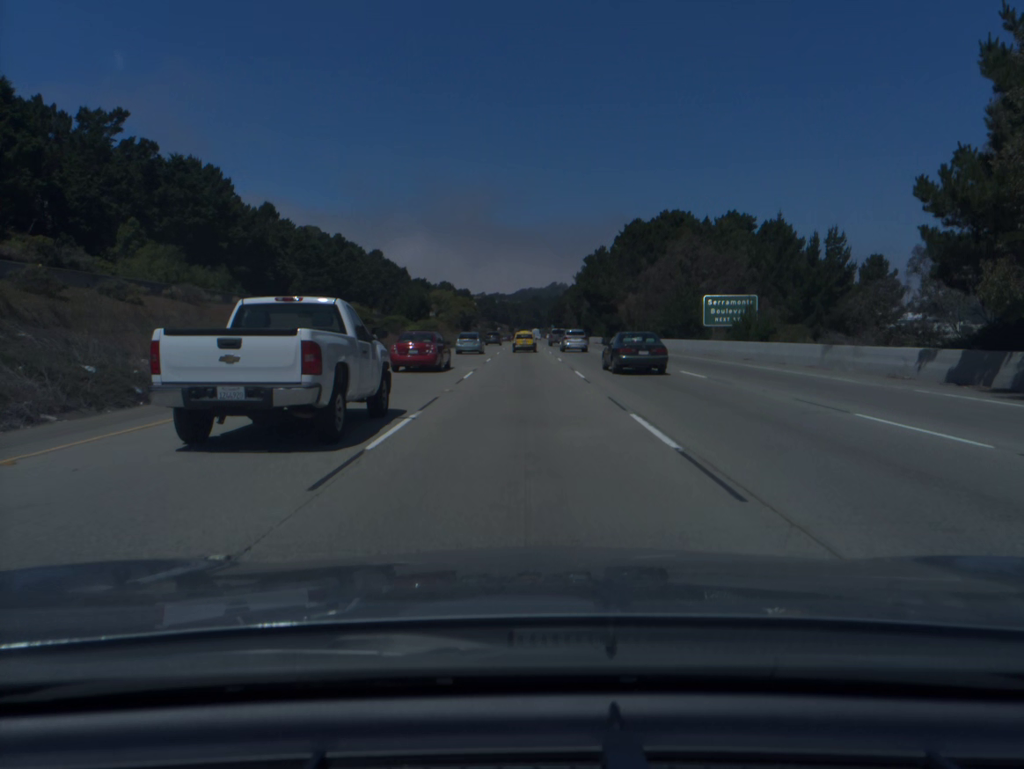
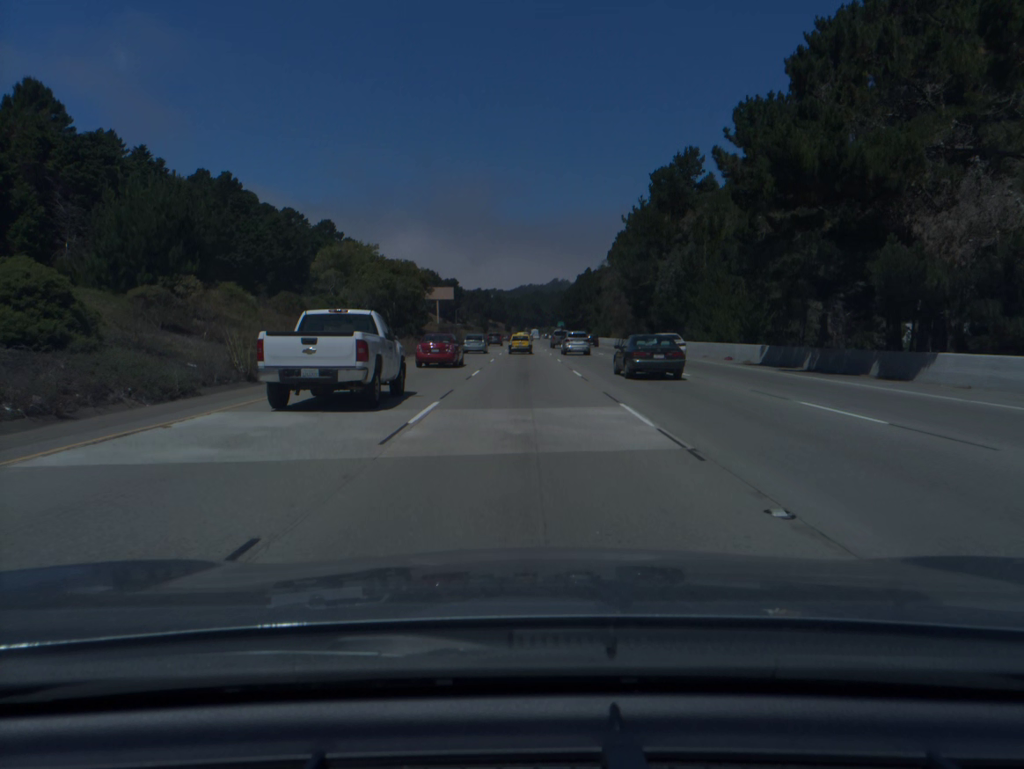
(0.0, +84.7) m; 0°
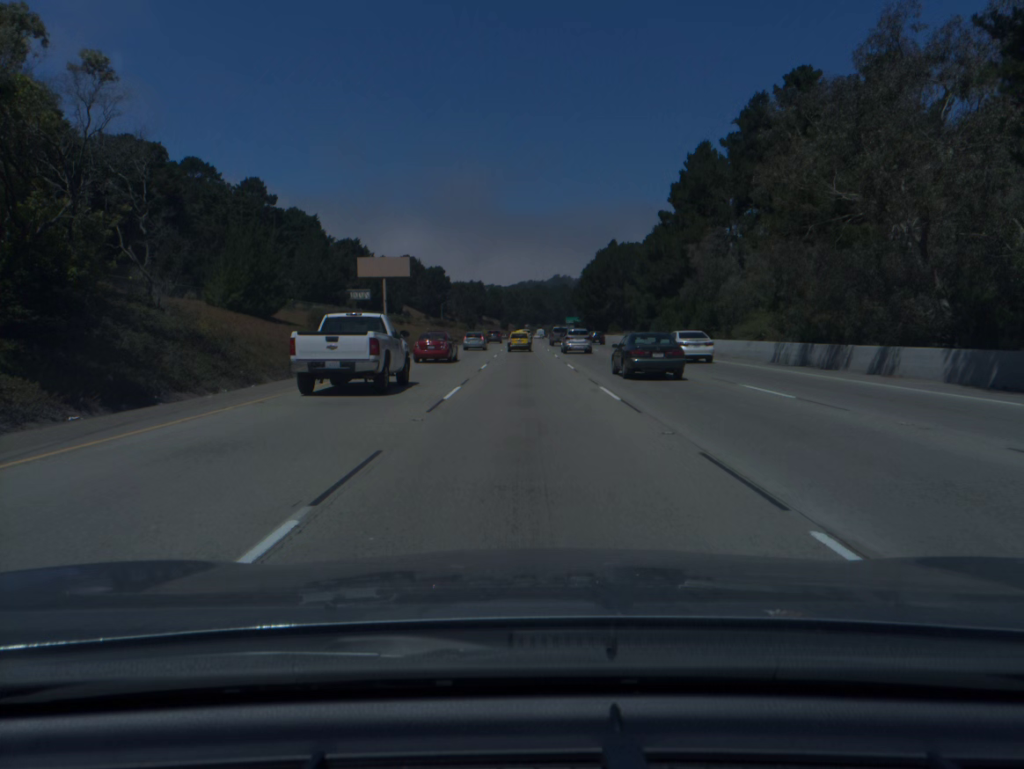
(0.0, +68.5) m; 0°
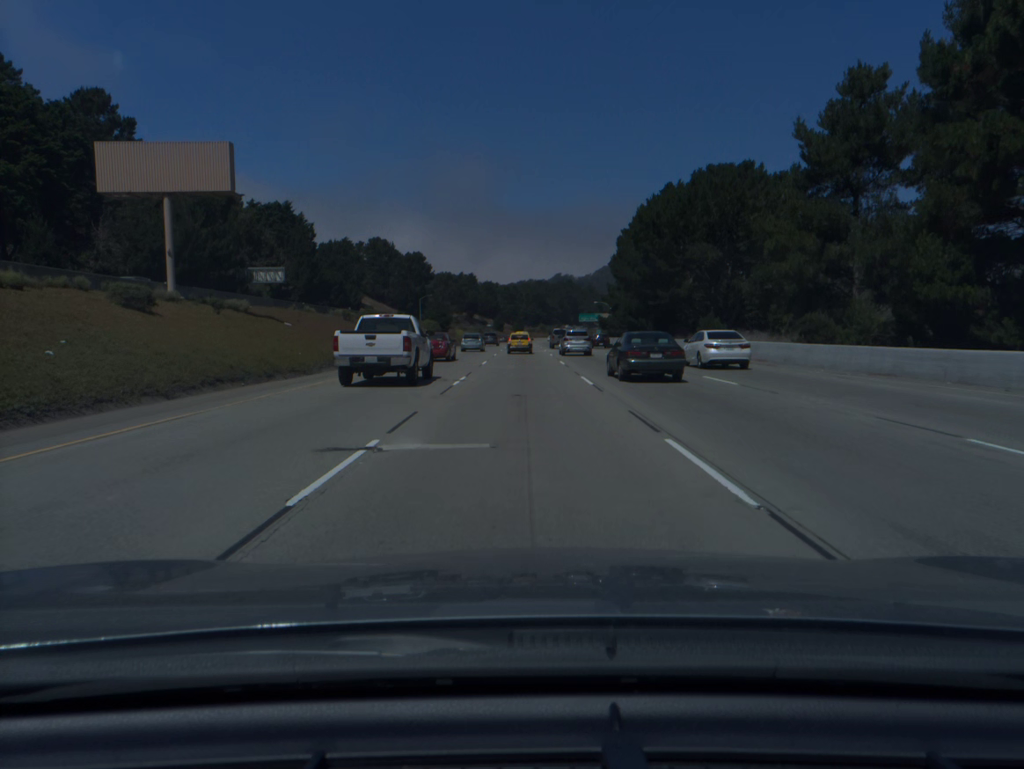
(0.0, +68.7) m; 0°
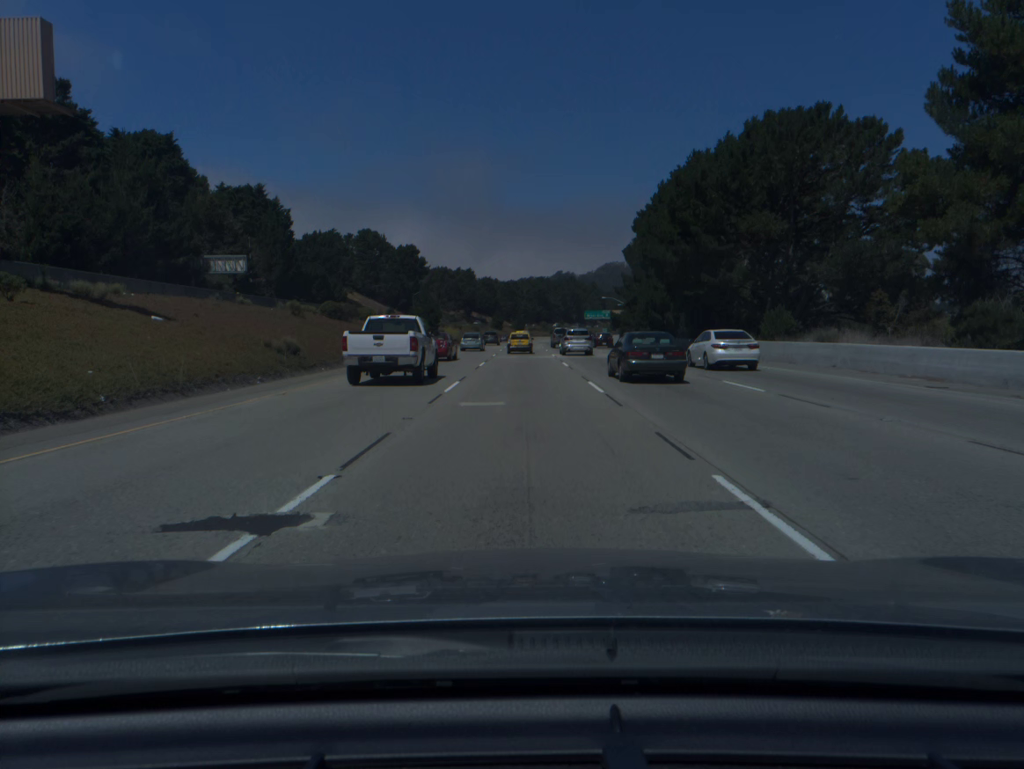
(0.0, +17.0) m; 0°
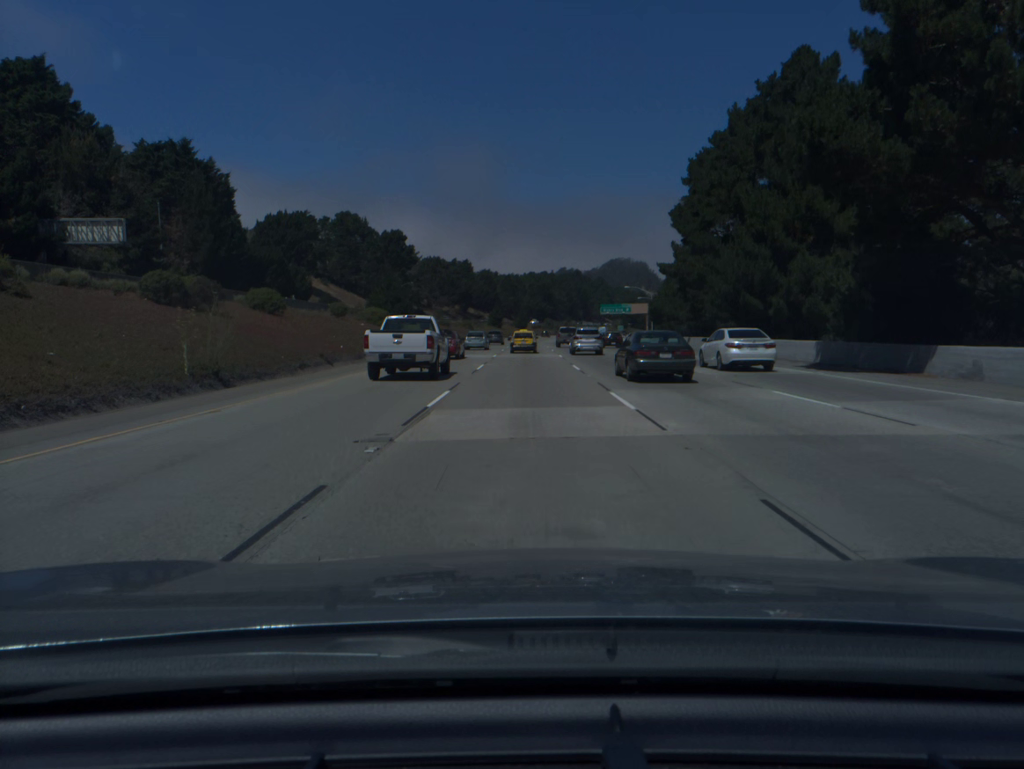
(-0.1, +33.5) m; 0°
